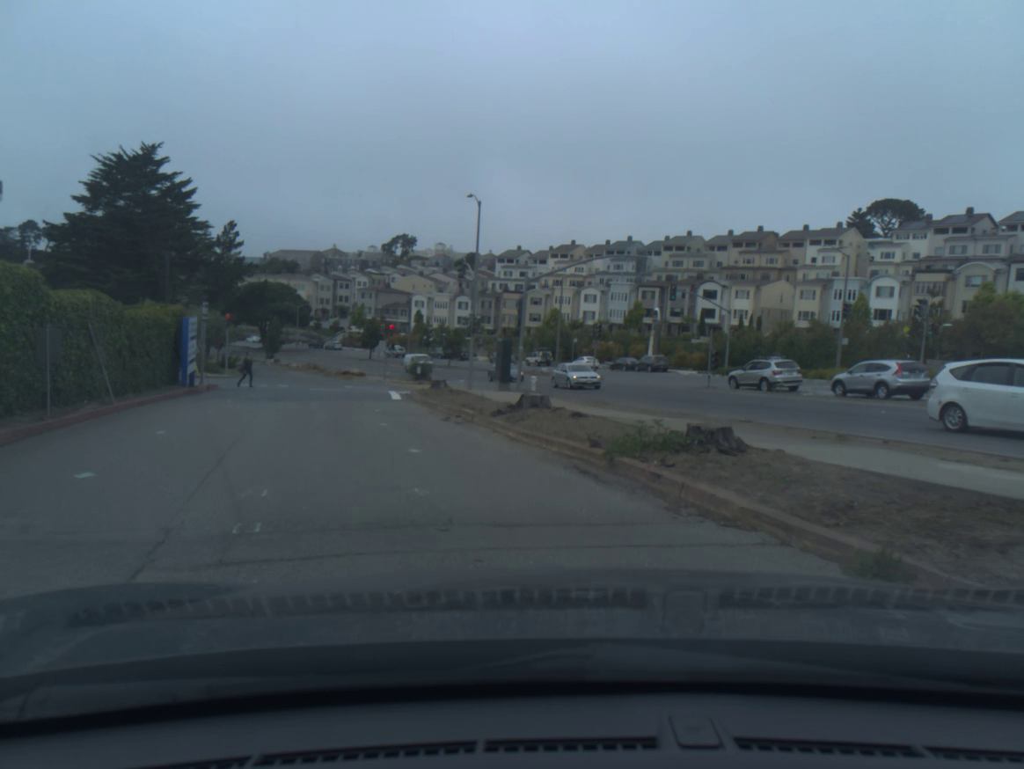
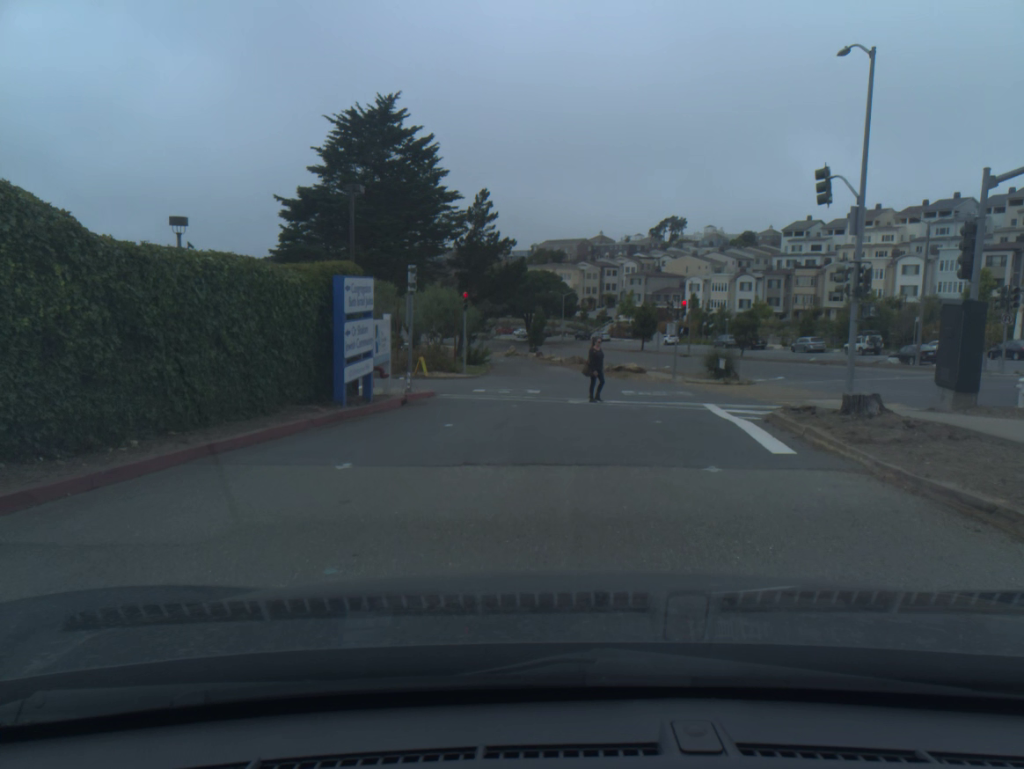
(-3.4, +16.0) m; -16°
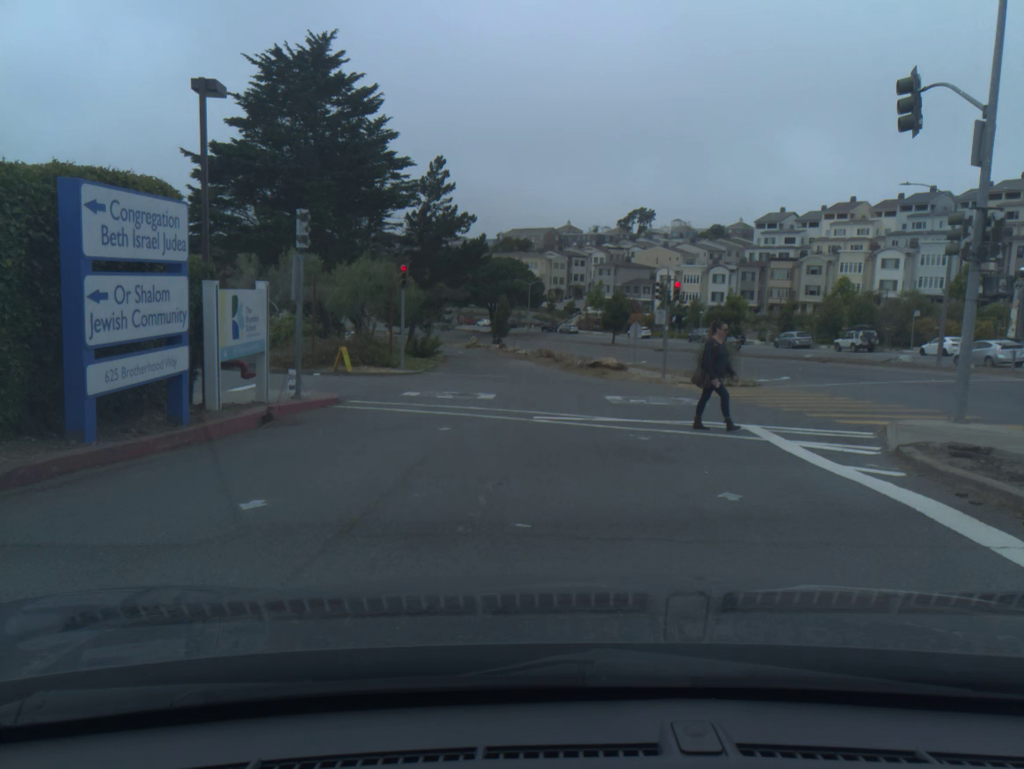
(+0.3, +7.9) m; +2°
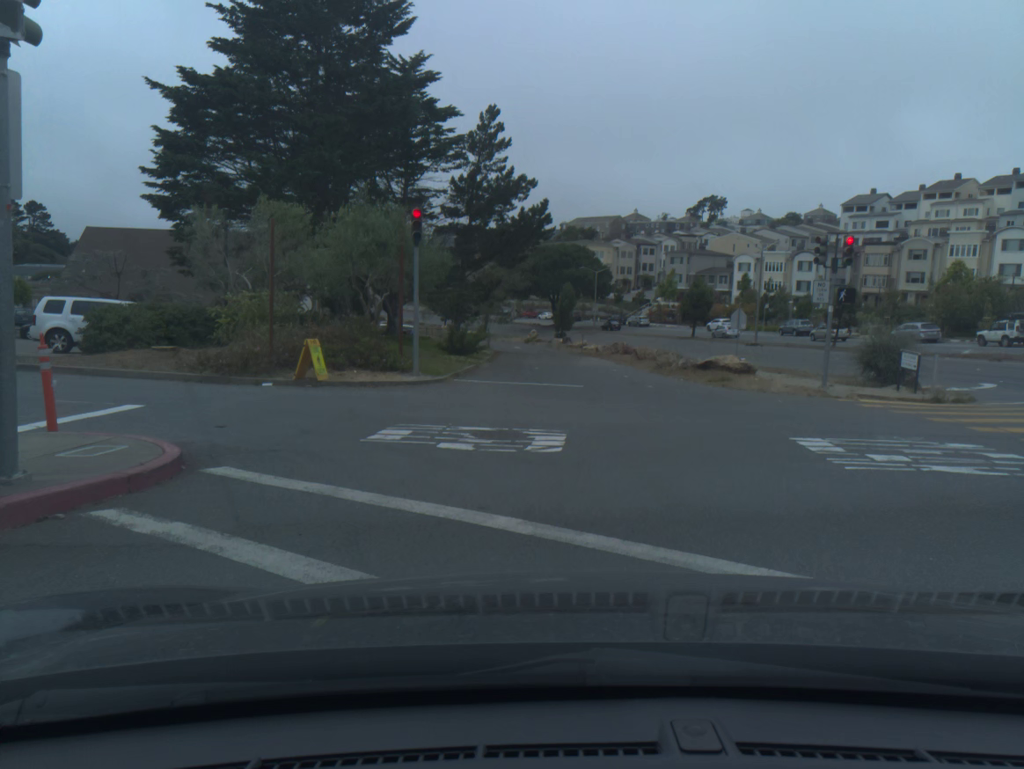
(-0.7, +11.3) m; -3°
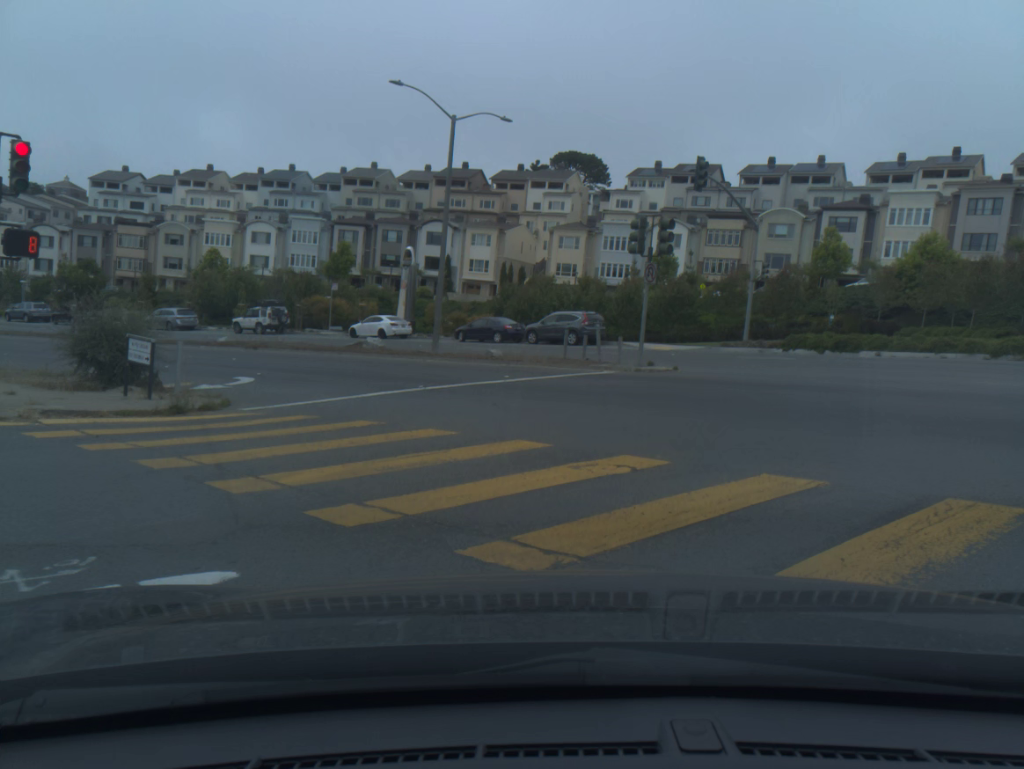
(+3.4, +6.9) m; +70°
